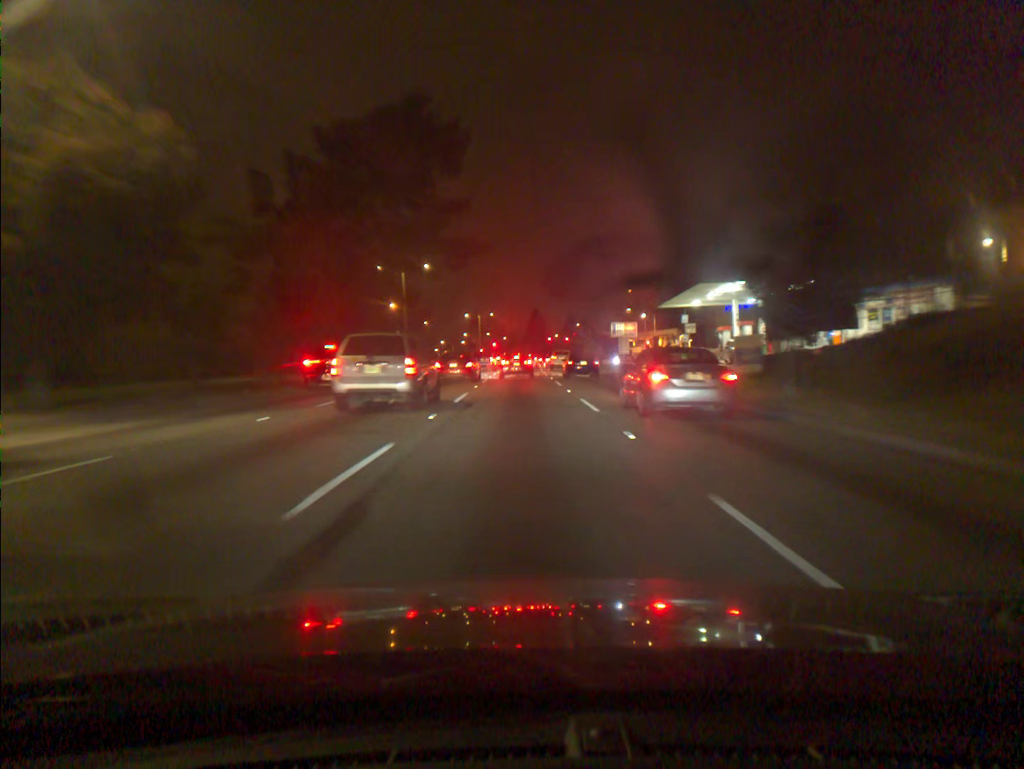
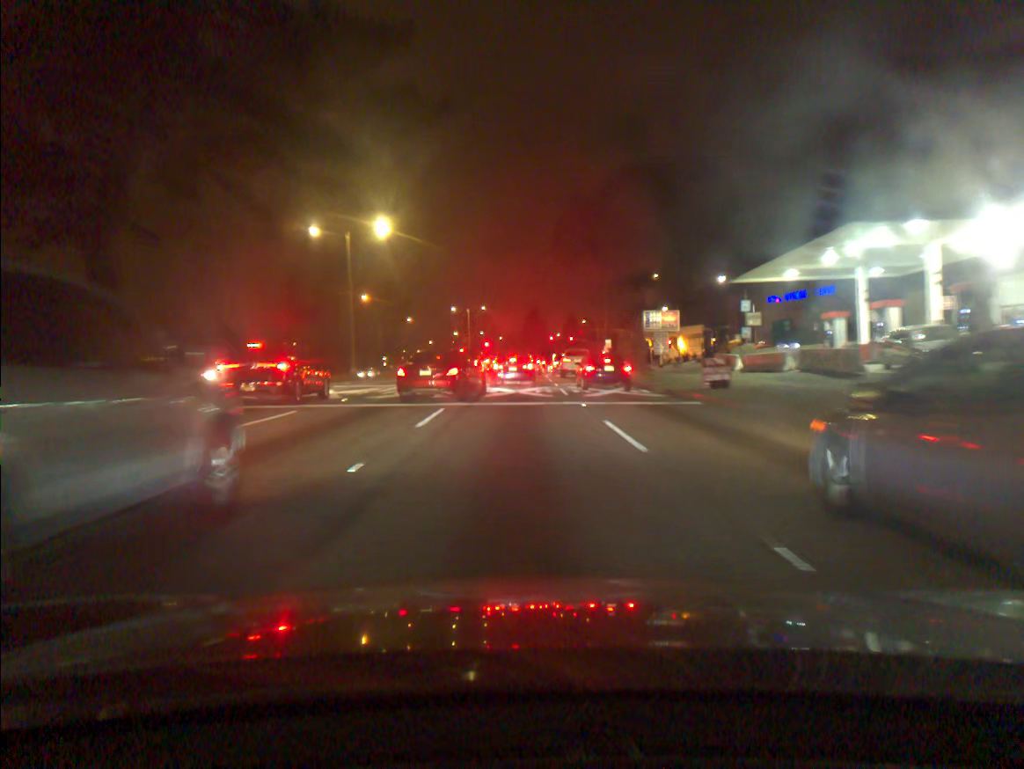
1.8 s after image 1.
(+0.1, +21.8) m; 0°
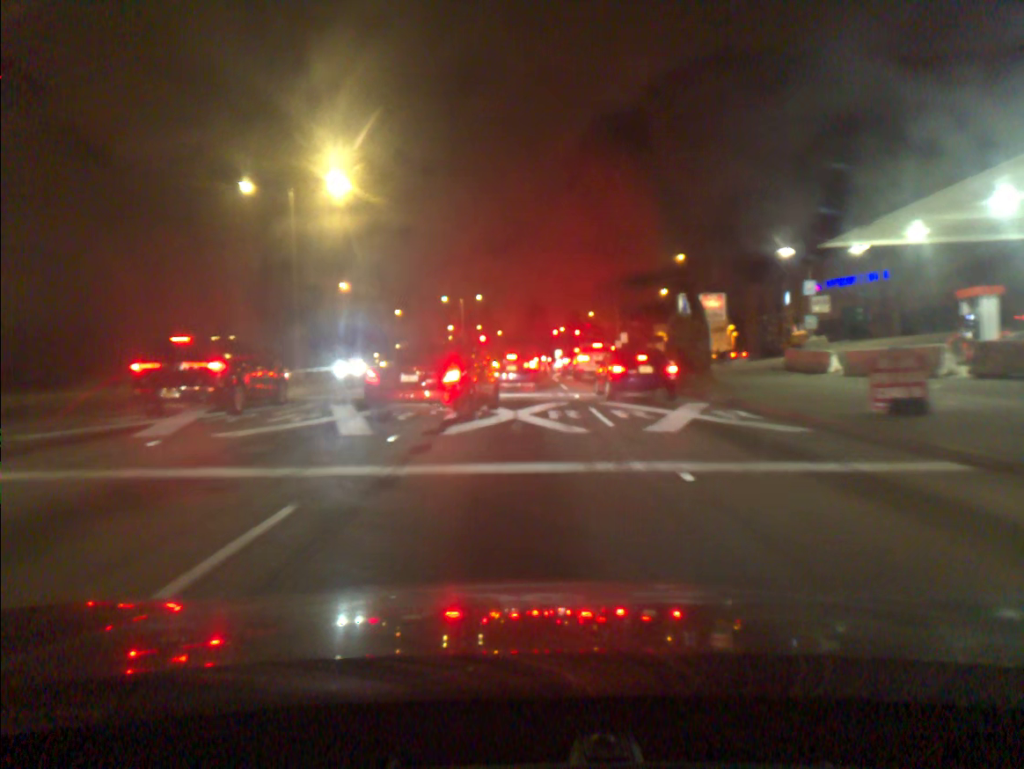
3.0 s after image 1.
(0.0, +11.8) m; 0°
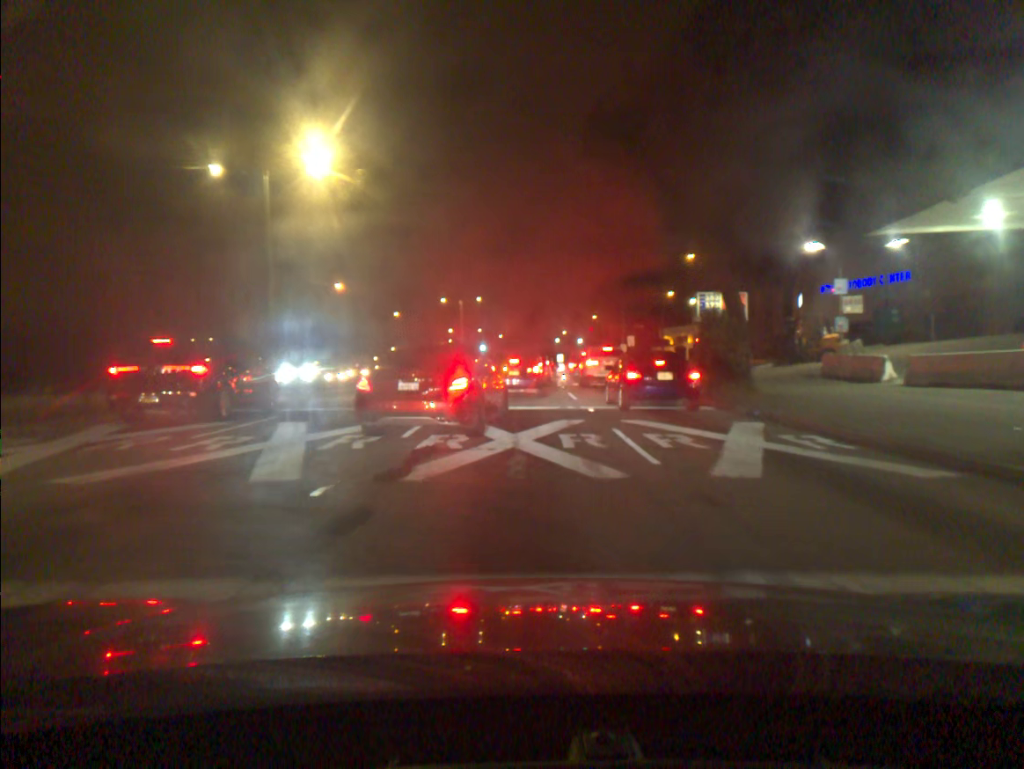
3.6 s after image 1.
(0.0, +4.3) m; 0°
